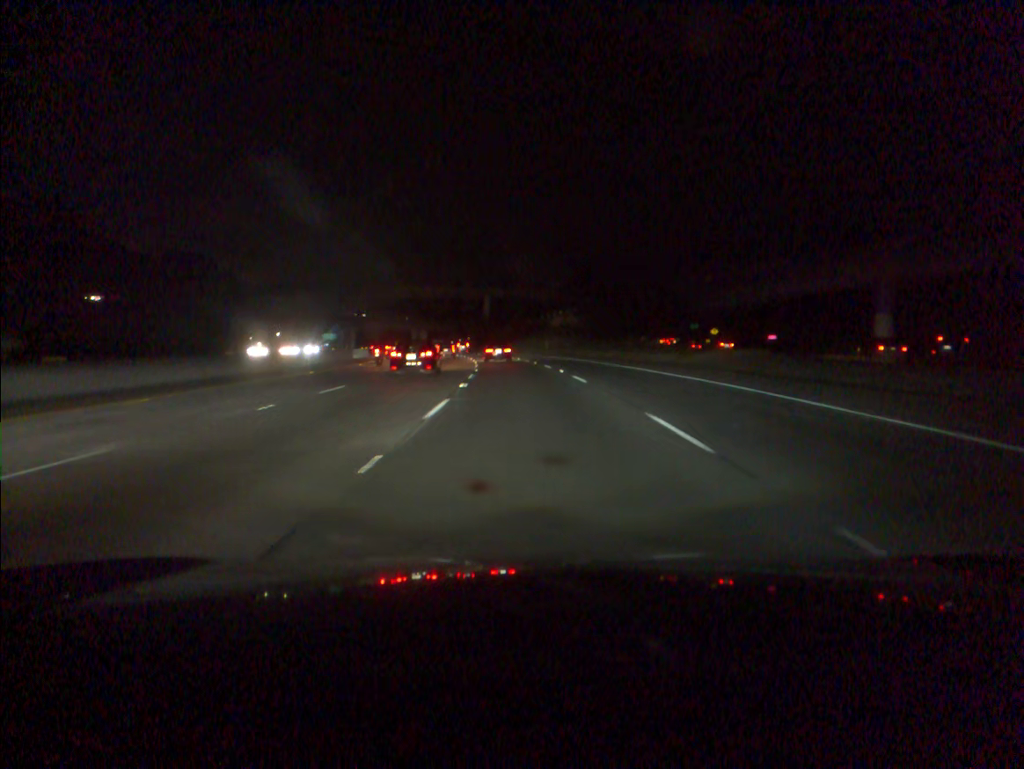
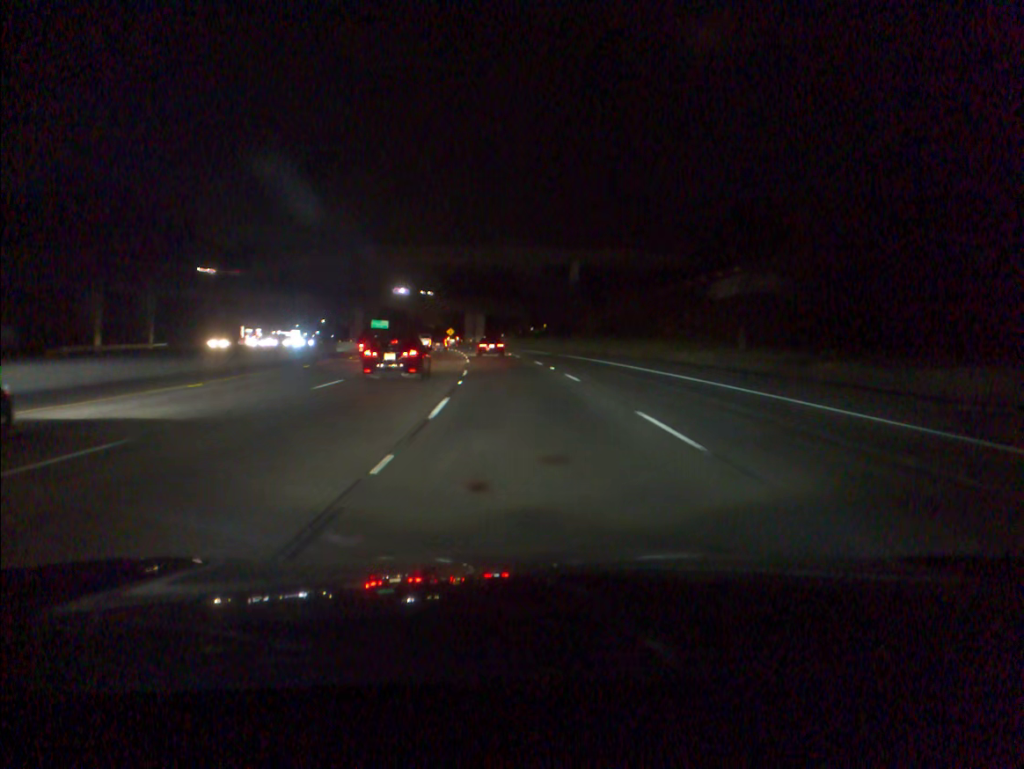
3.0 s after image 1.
(-3.5, +72.9) m; -6°
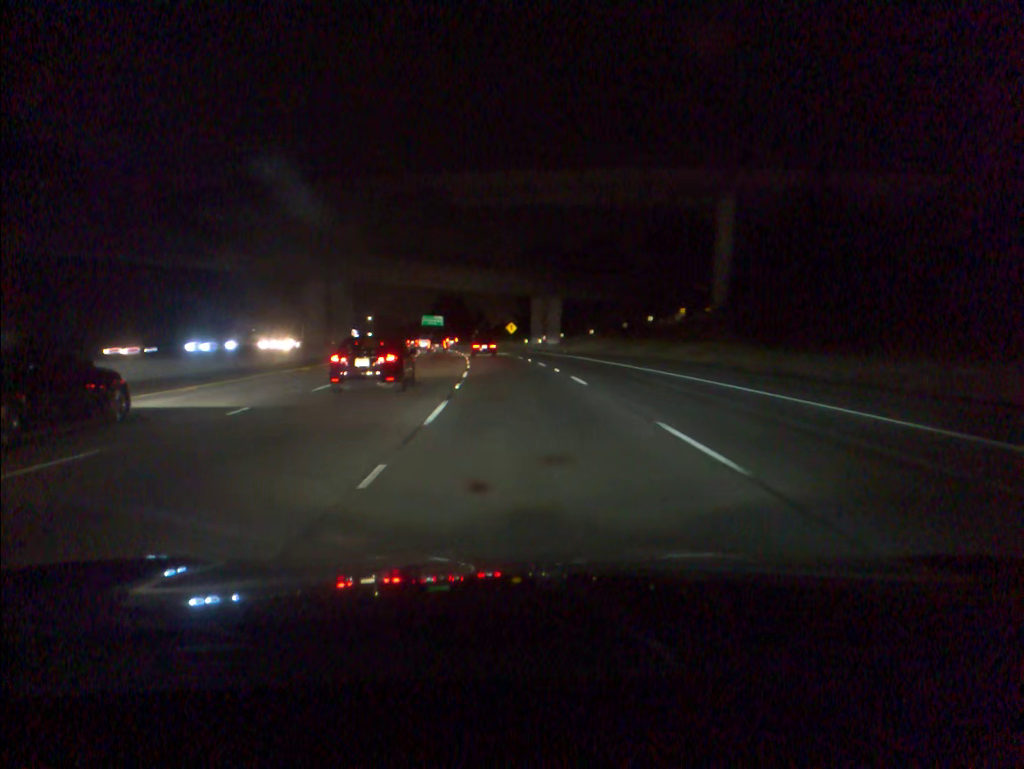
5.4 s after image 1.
(-2.9, +59.4) m; -6°
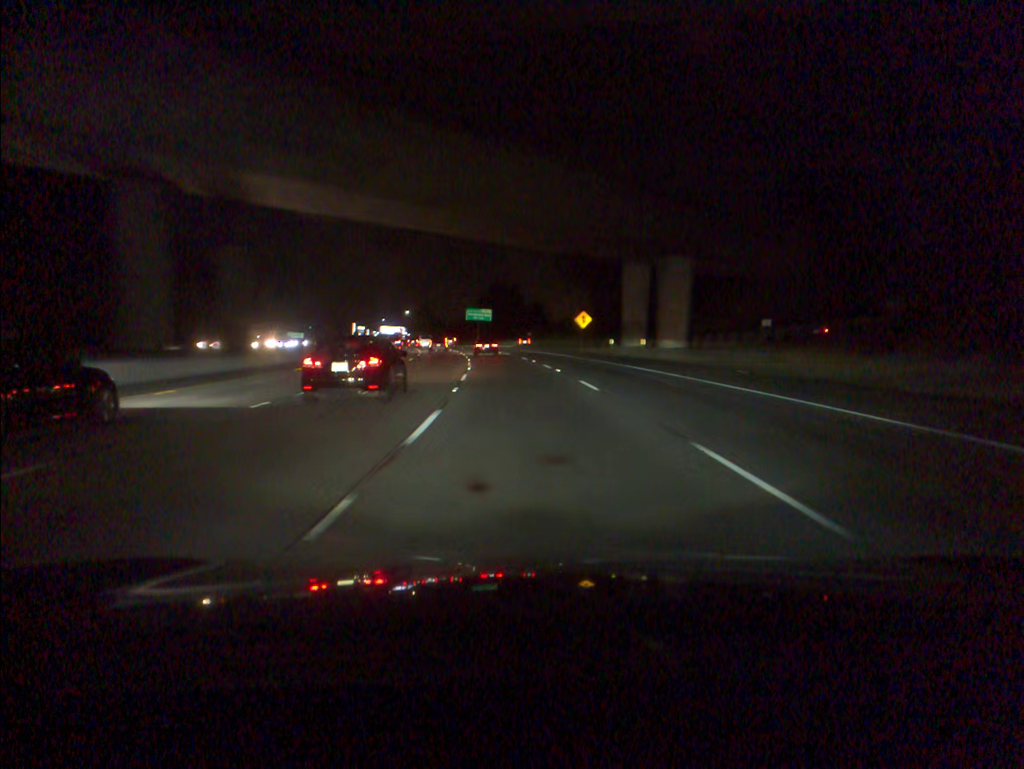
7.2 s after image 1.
(-1.7, +45.7) m; -4°
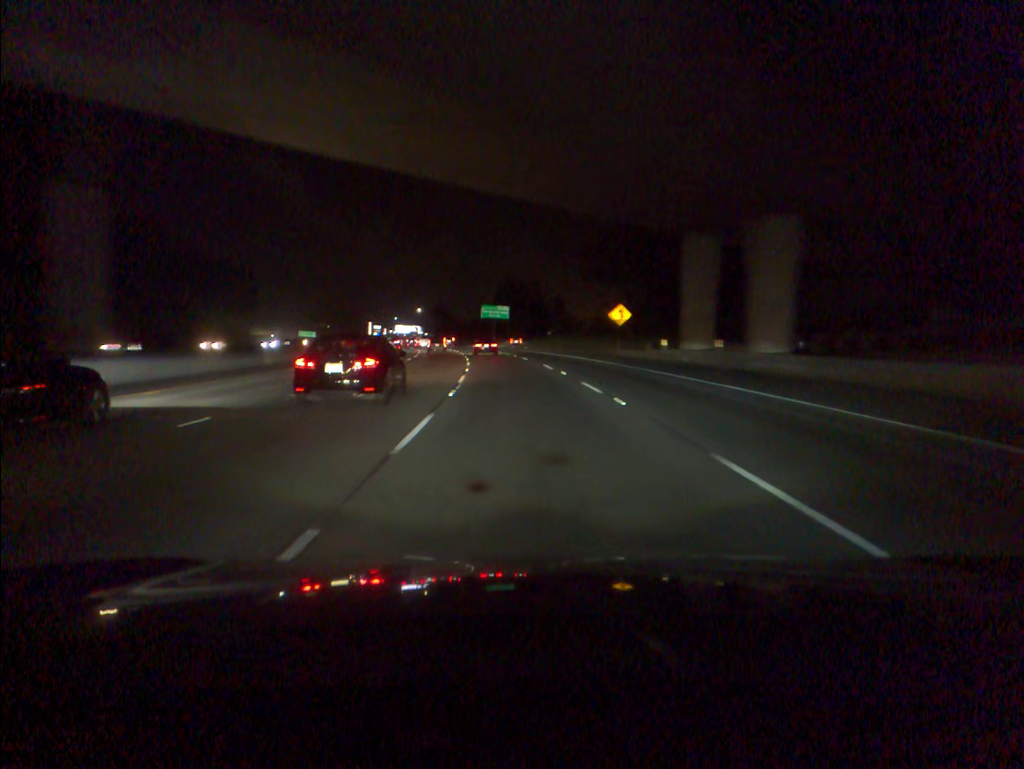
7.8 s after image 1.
(-0.2, +15.5) m; -1°
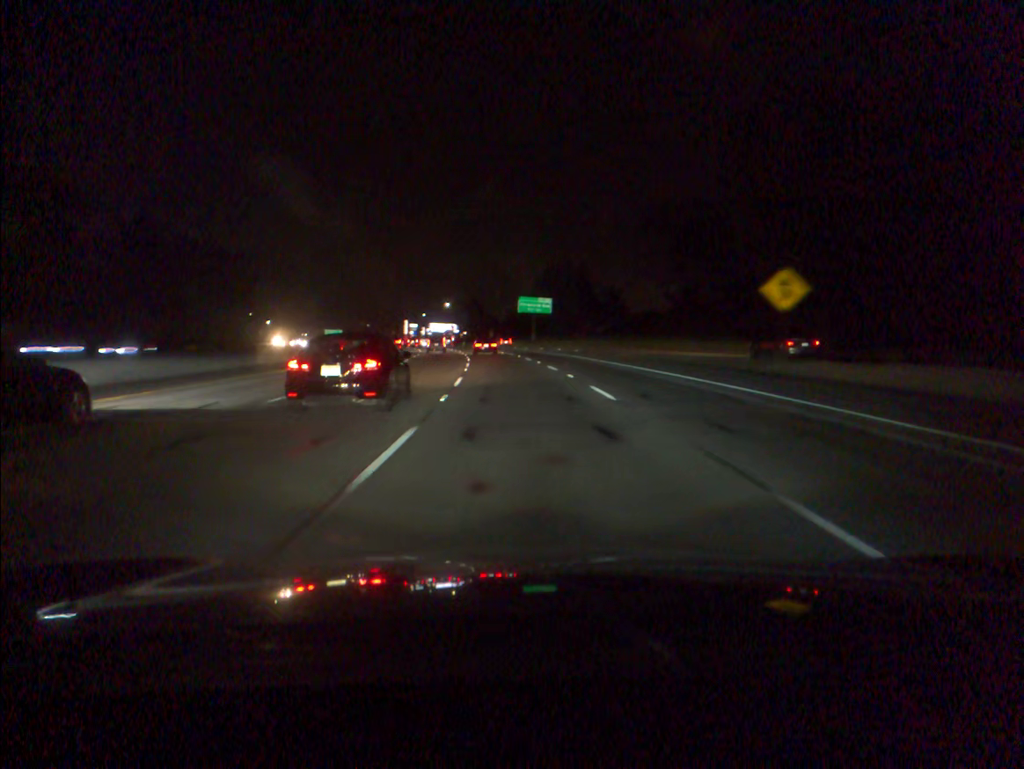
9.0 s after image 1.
(-0.7, +31.3) m; -3°
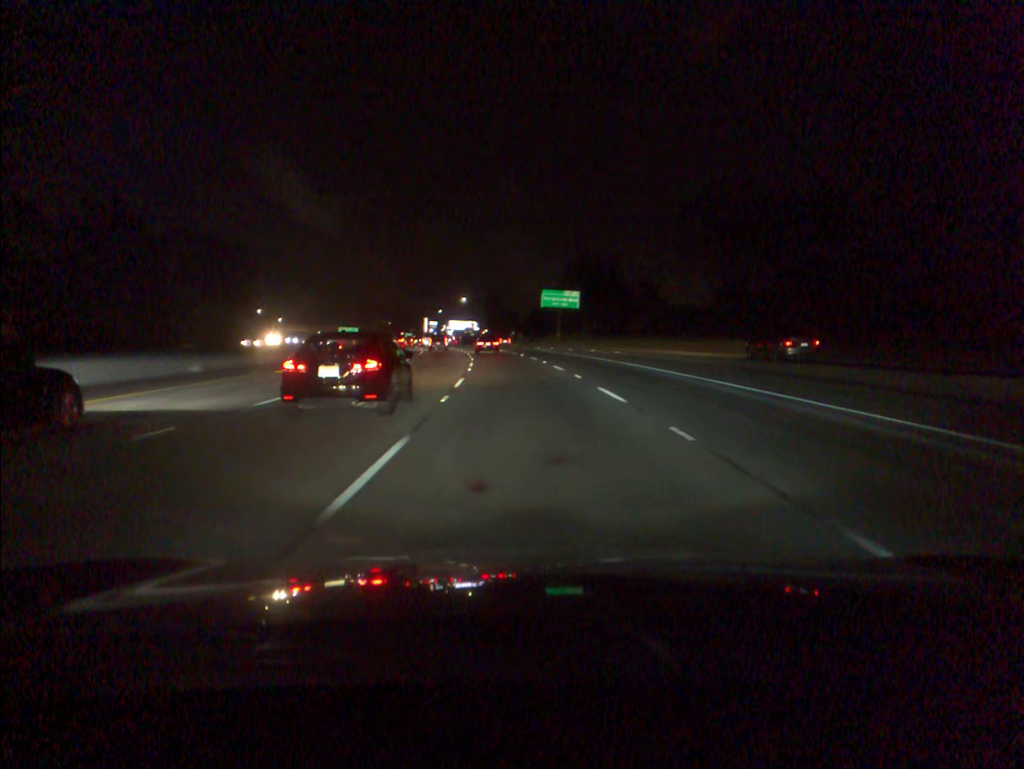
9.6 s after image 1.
(-0.2, +15.8) m; -2°
